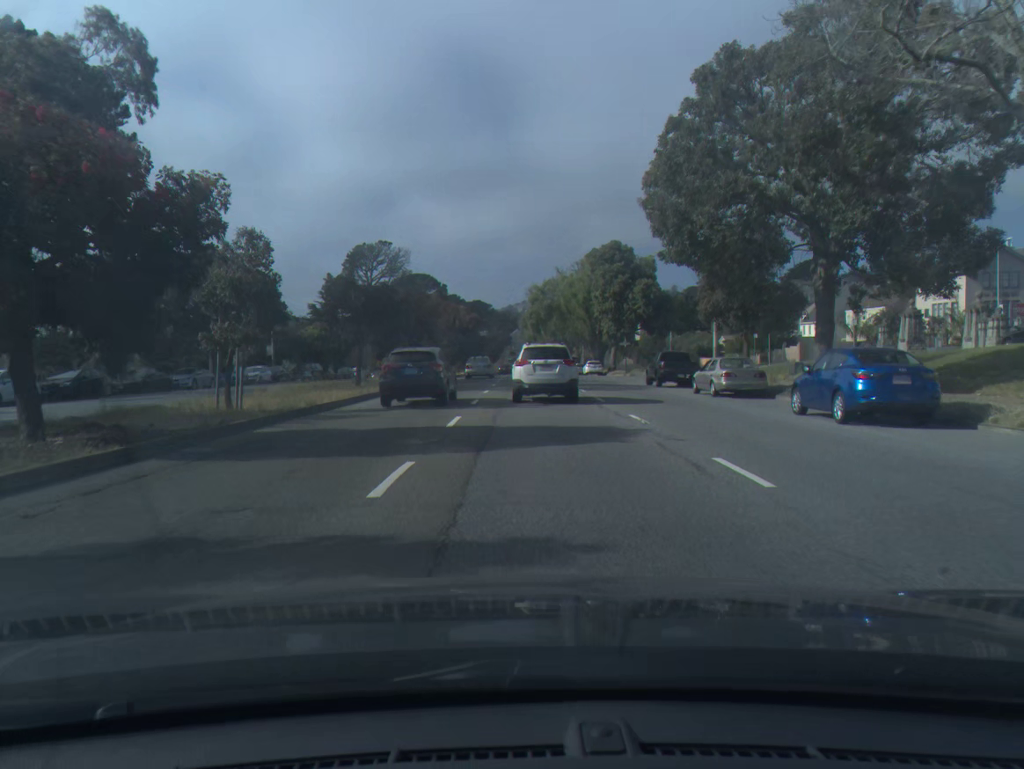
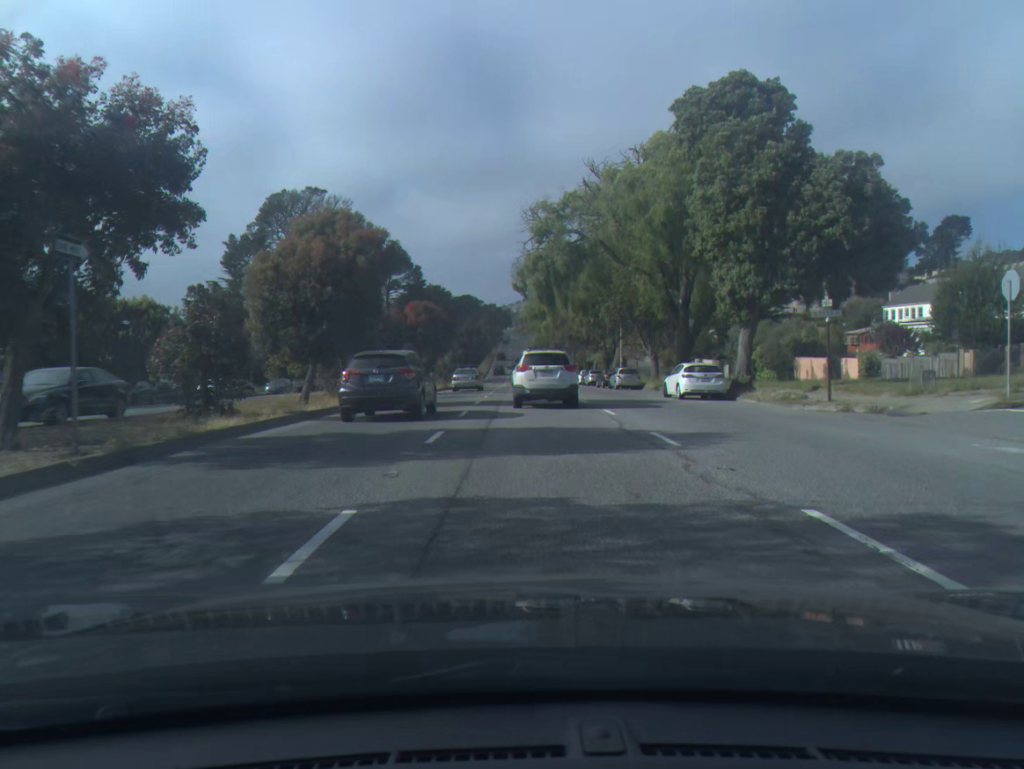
(+0.1, +46.7) m; 0°
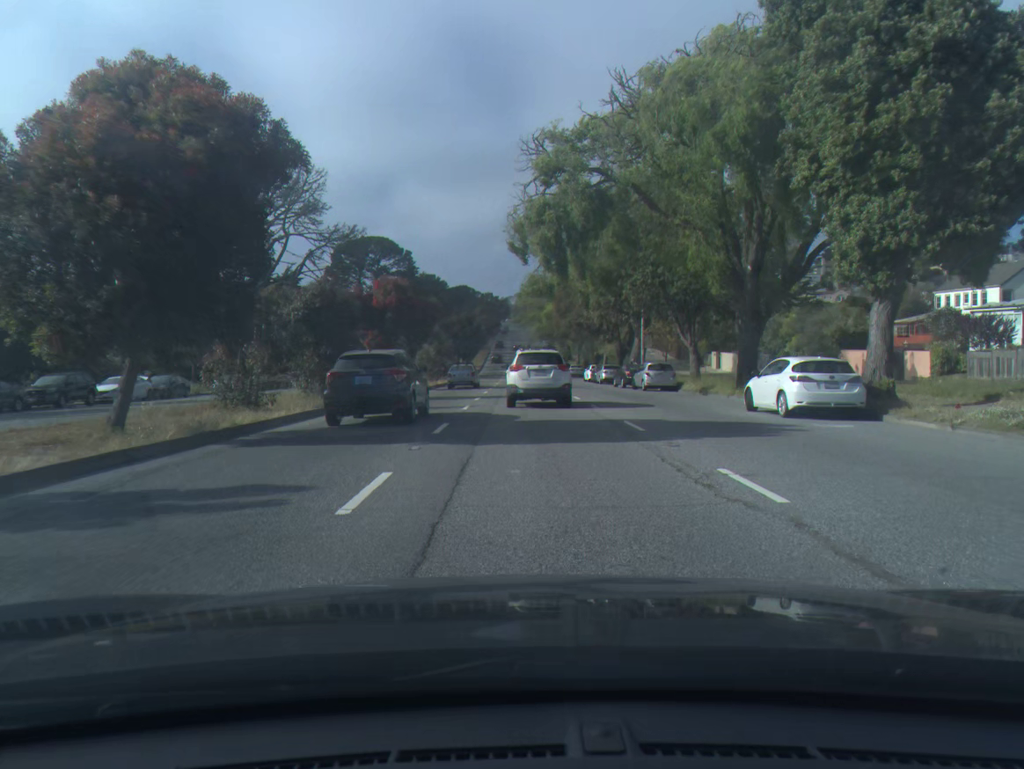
(0.0, +12.0) m; 0°
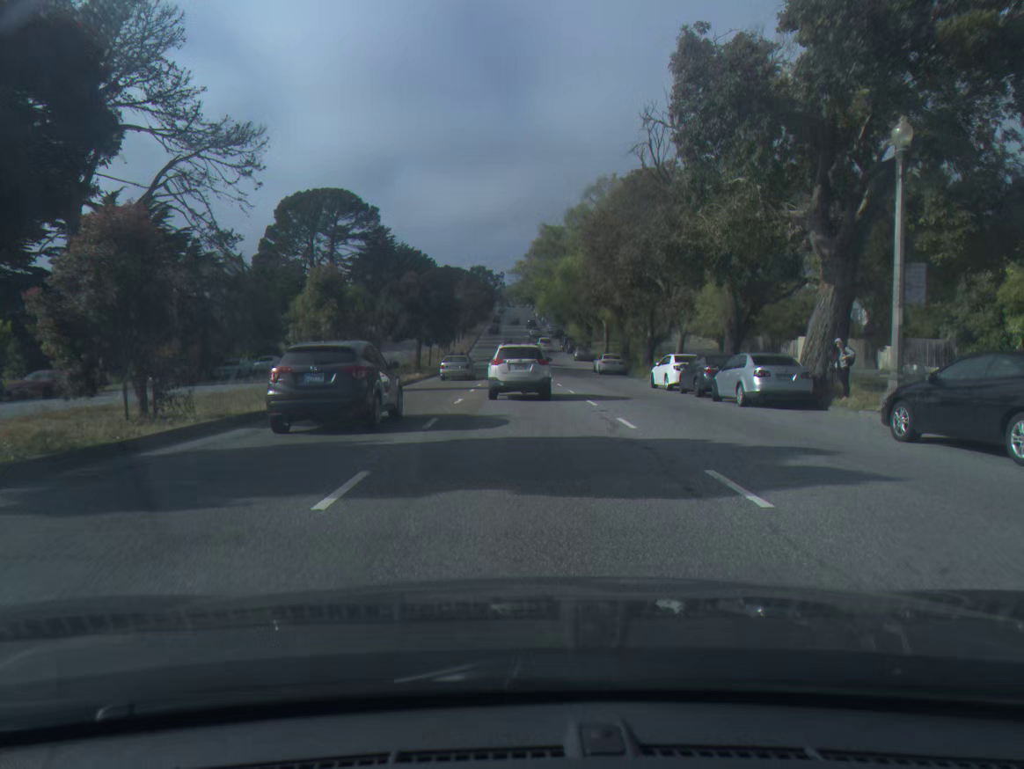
(0.0, +36.4) m; 0°
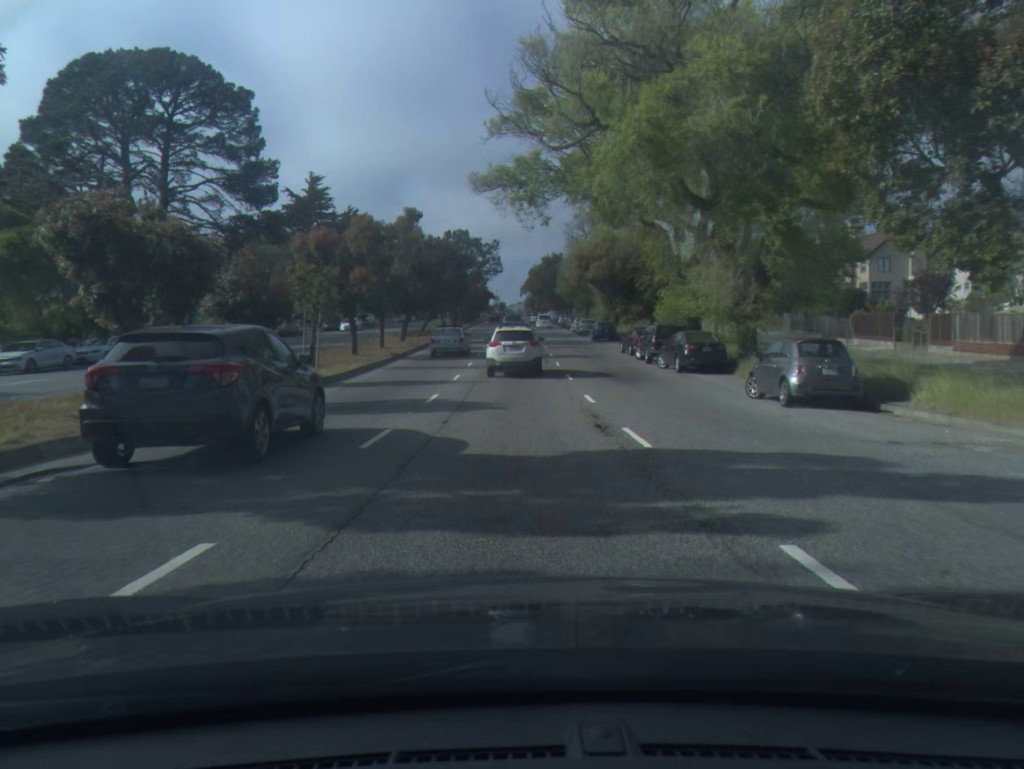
(0.0, +61.3) m; 0°
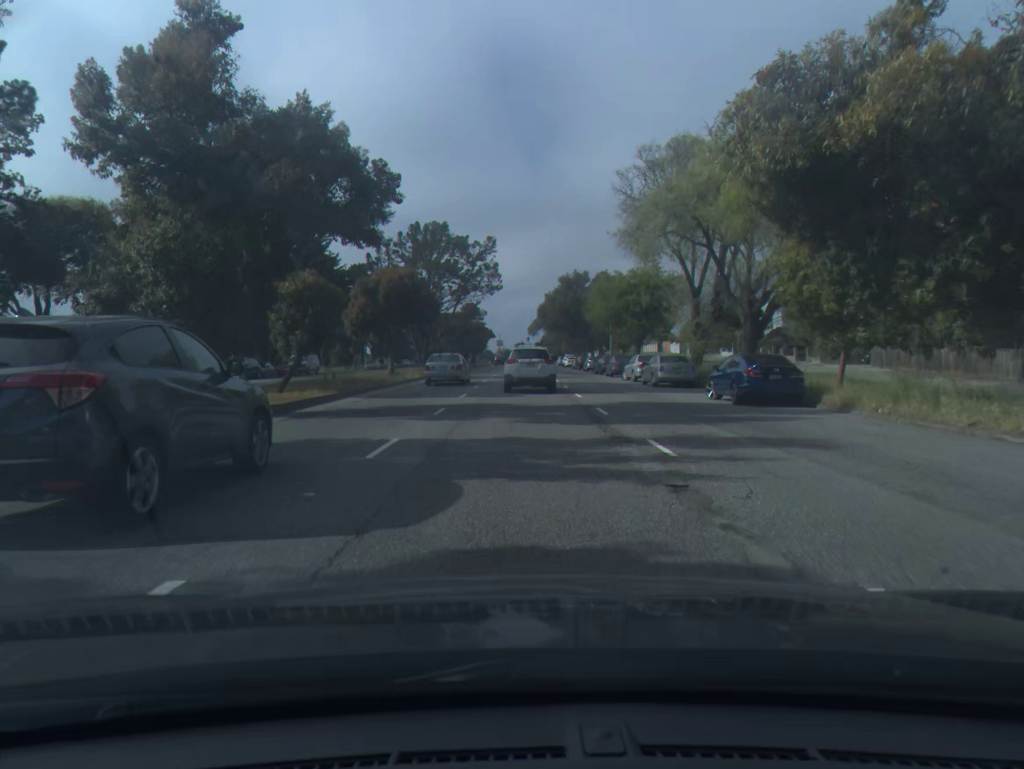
(-0.1, +36.7) m; 0°
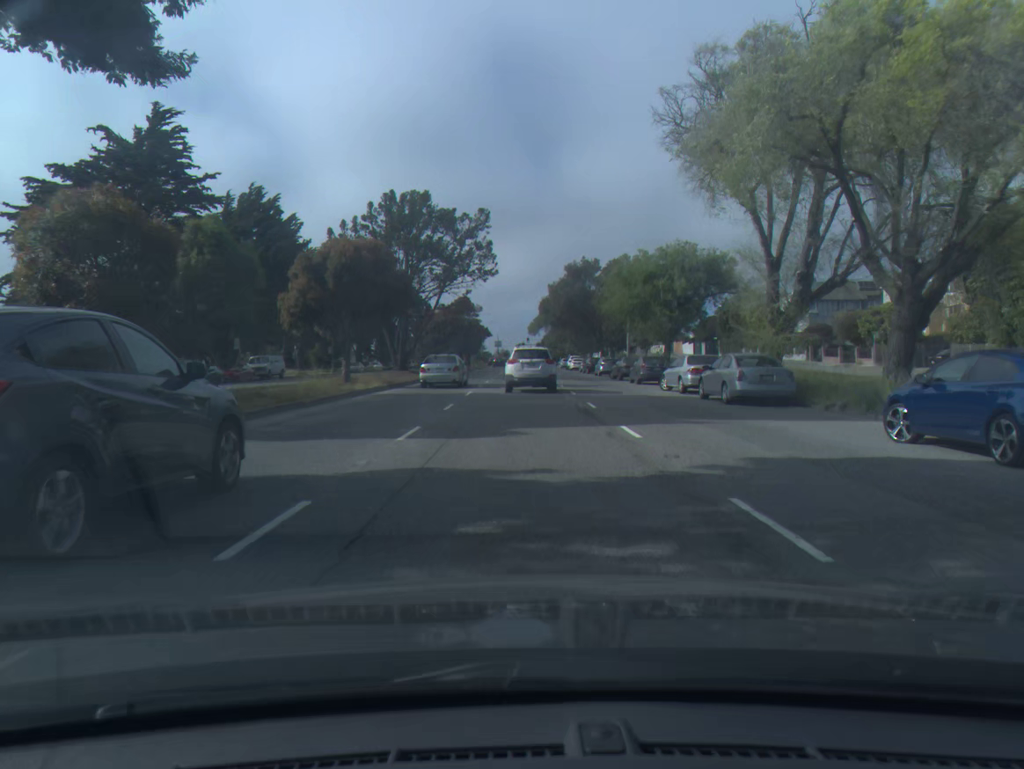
(0.0, +12.0) m; 0°
